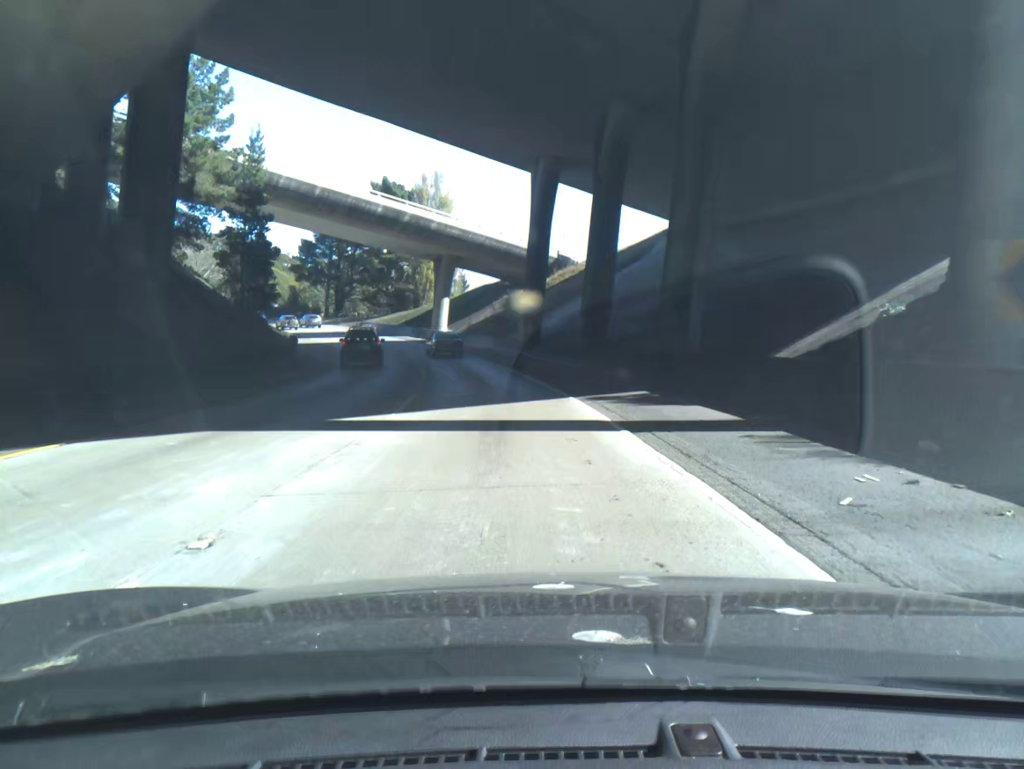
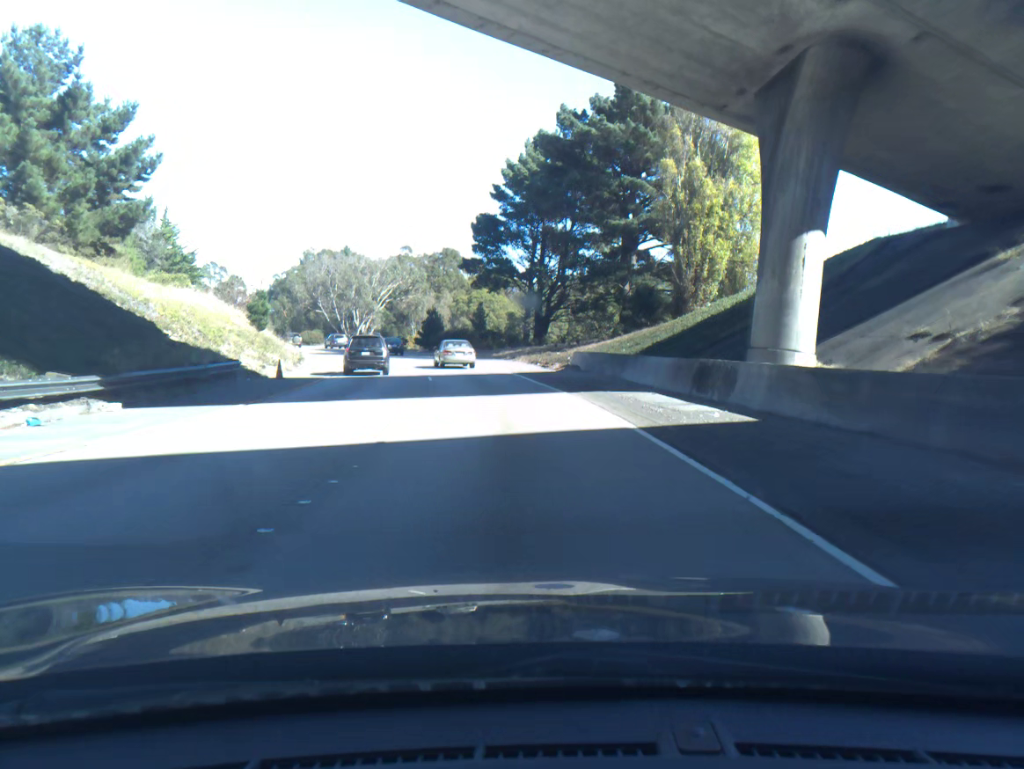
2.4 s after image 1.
(-9.8, +59.2) m; -19°
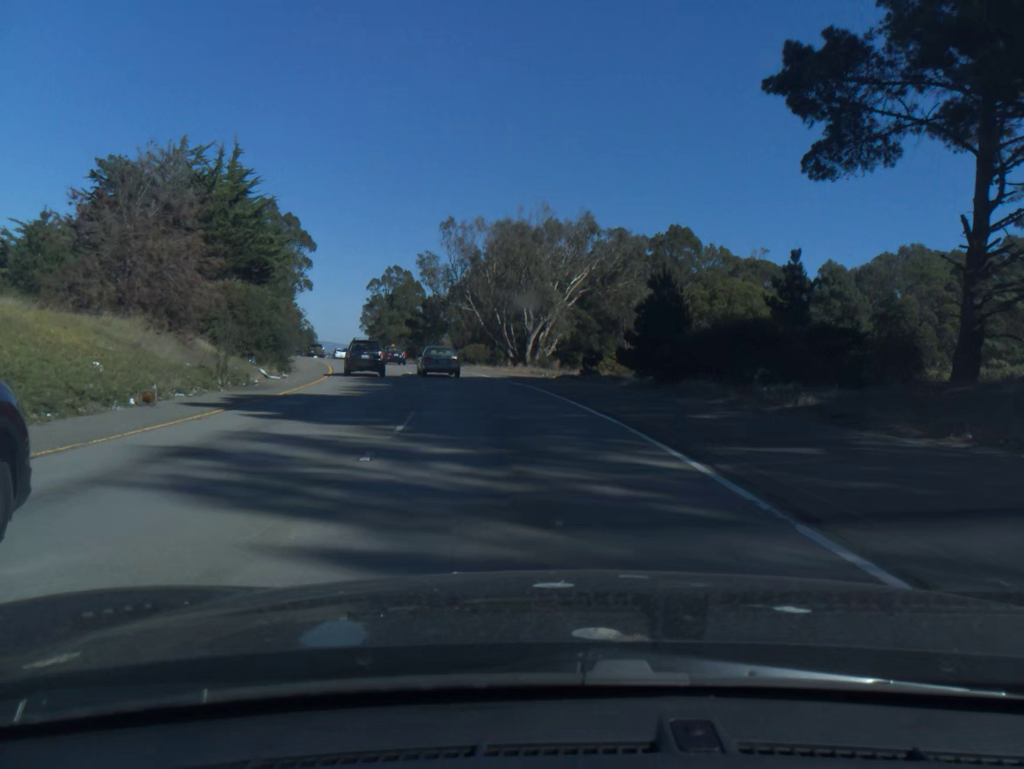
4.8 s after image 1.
(-7.7, +53.2) m; -16°
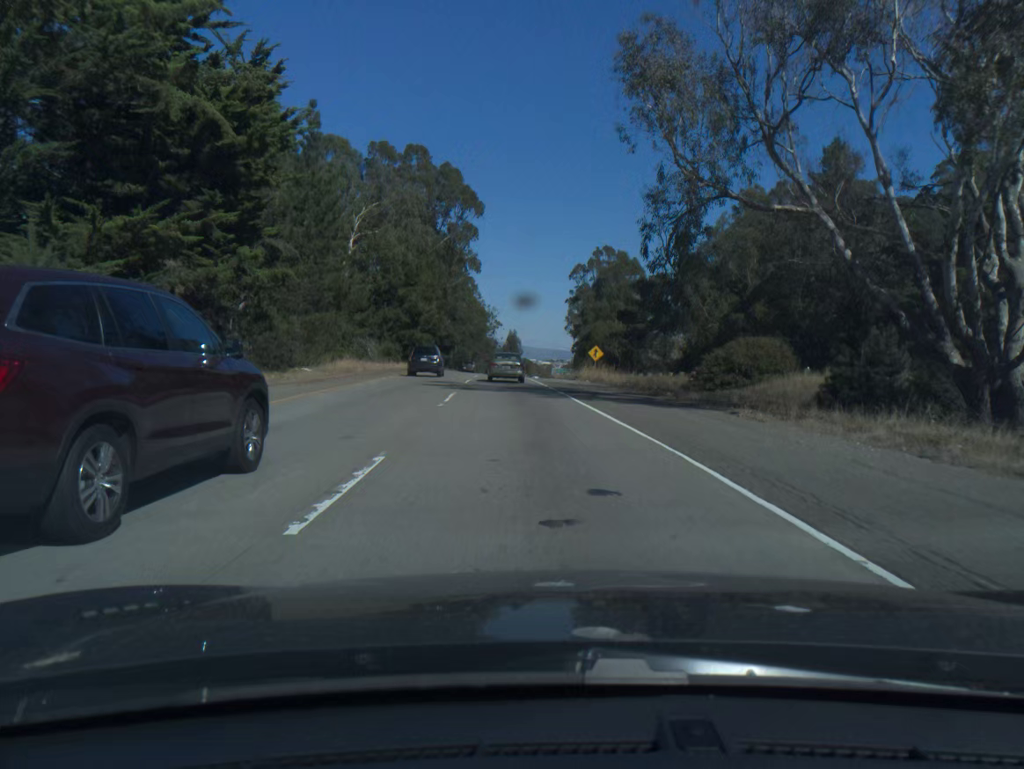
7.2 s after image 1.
(-7.1, +50.0) m; -16°
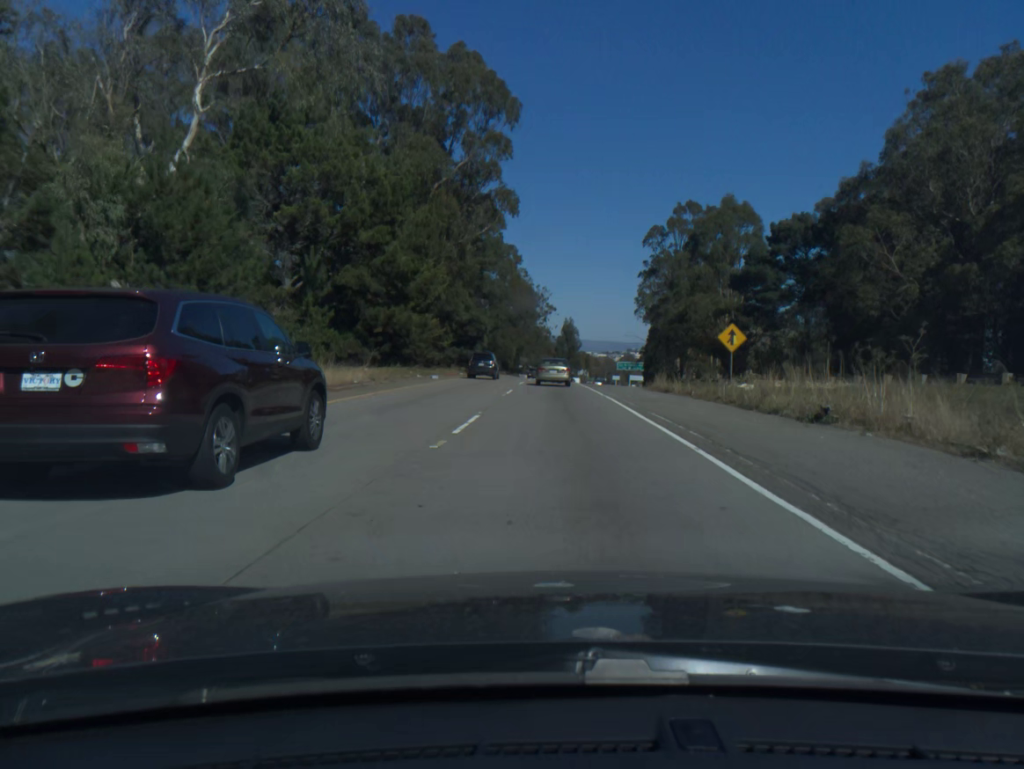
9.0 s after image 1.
(-1.8, +37.5) m; -4°
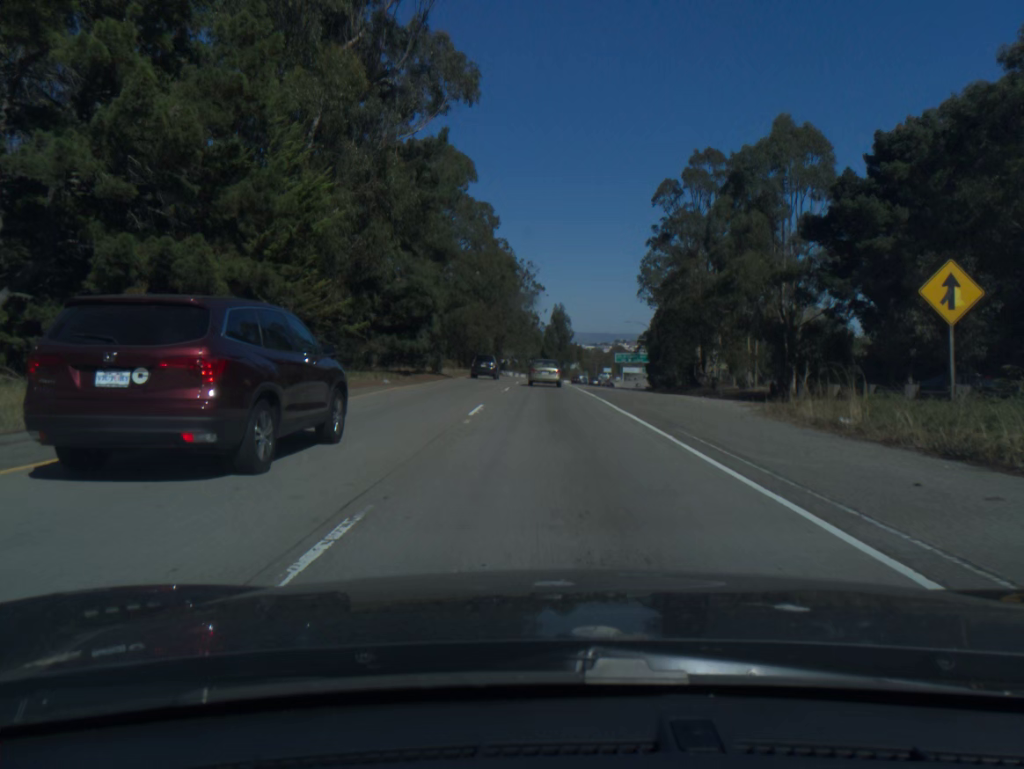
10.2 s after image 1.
(+0.2, +25.2) m; +1°
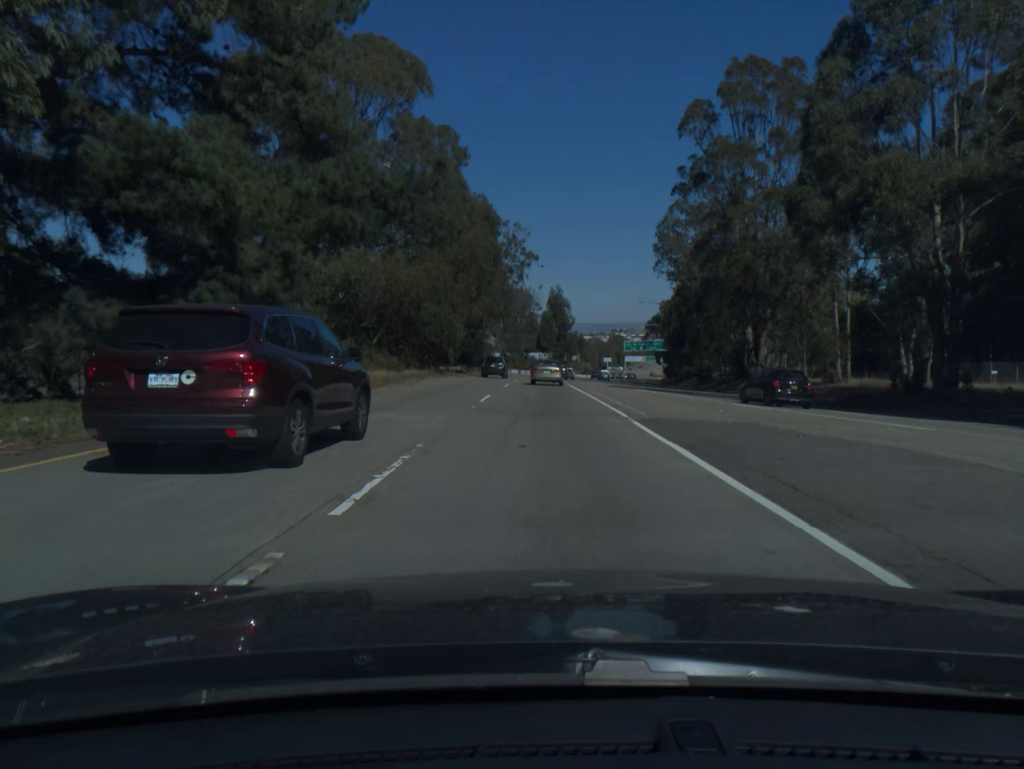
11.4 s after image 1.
(+0.1, +25.5) m; 0°
